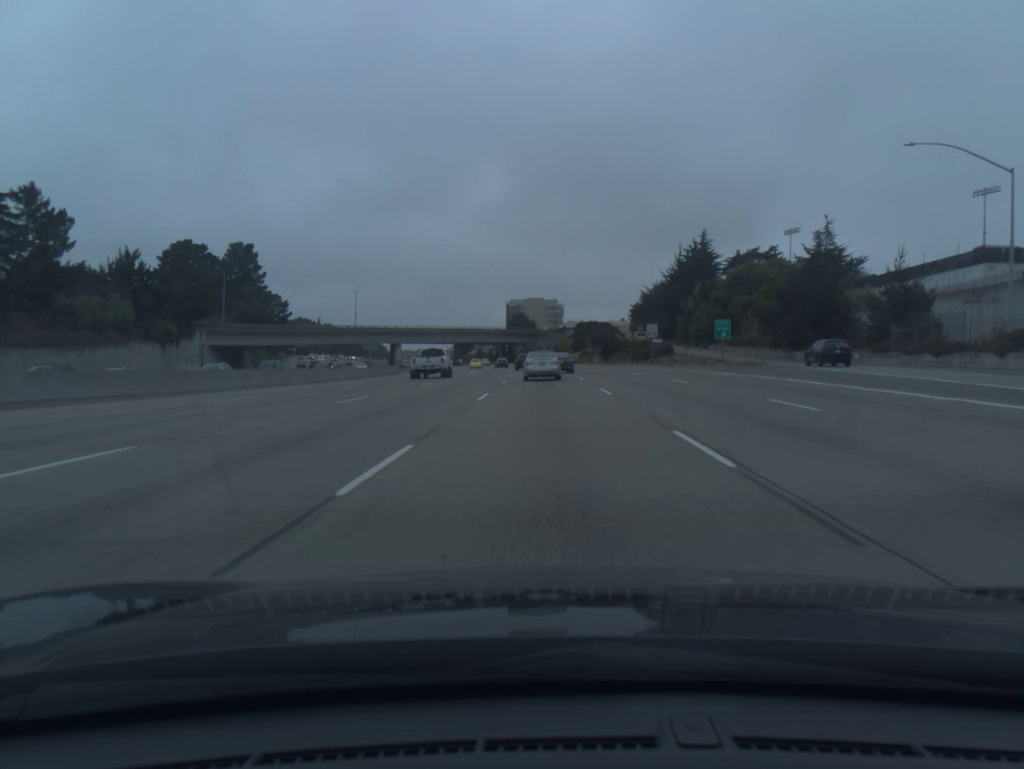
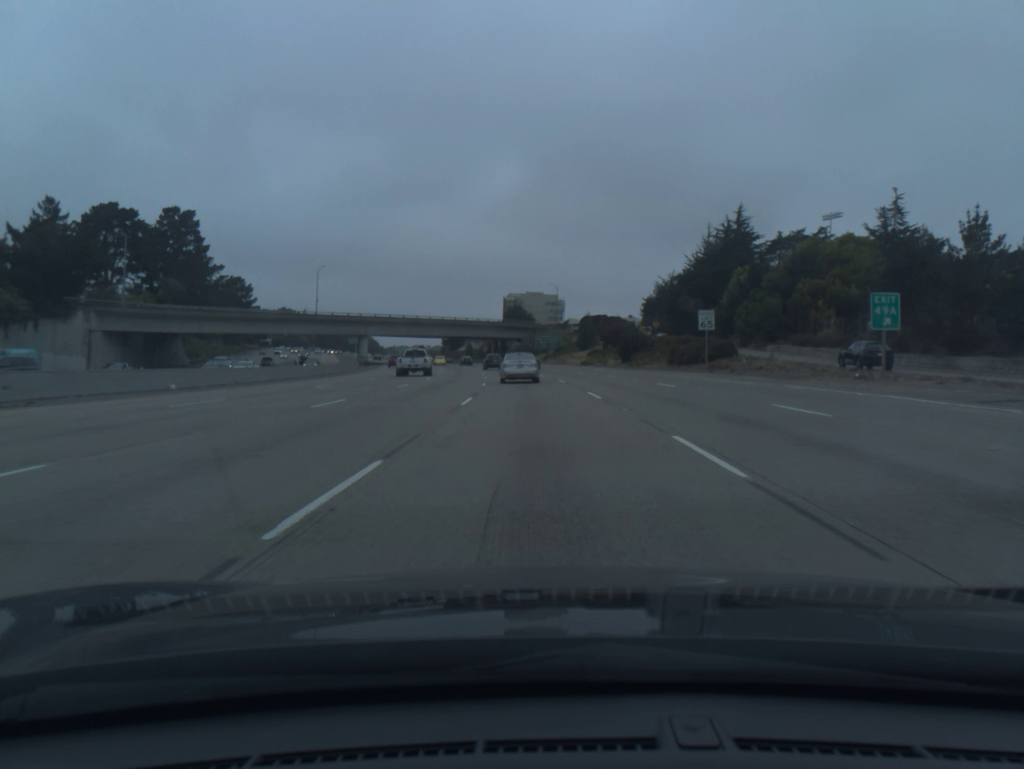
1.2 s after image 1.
(+0.1, +30.0) m; 0°
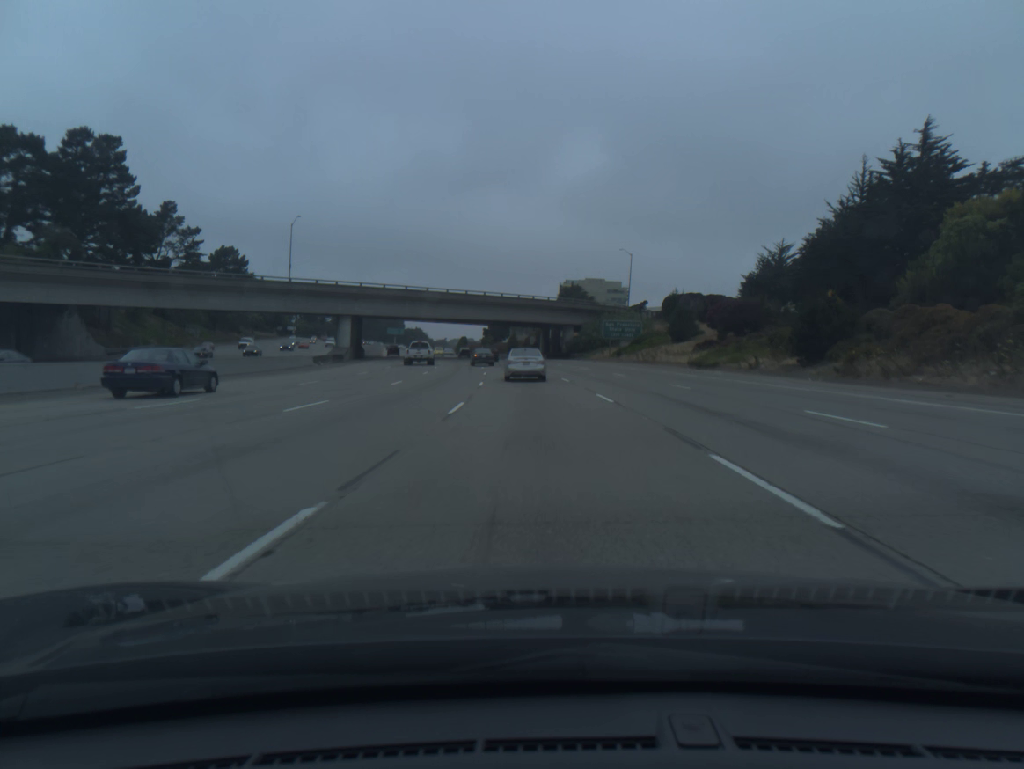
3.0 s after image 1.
(-1.4, +45.7) m; -4°
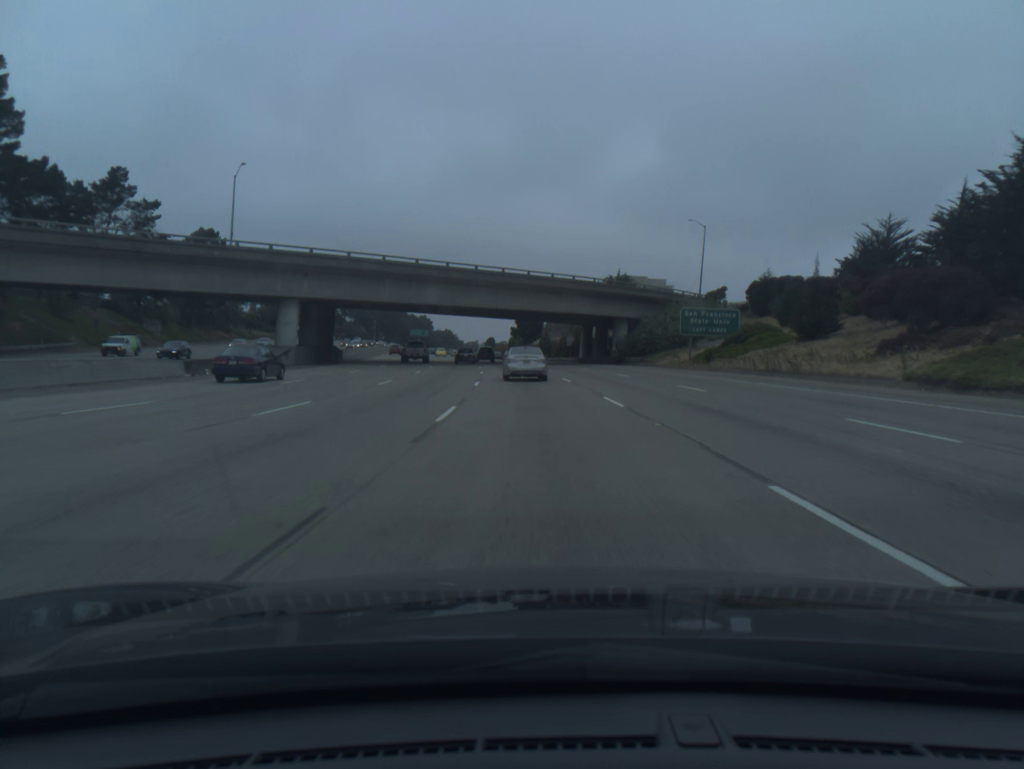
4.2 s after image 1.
(-0.8, +31.0) m; -3°
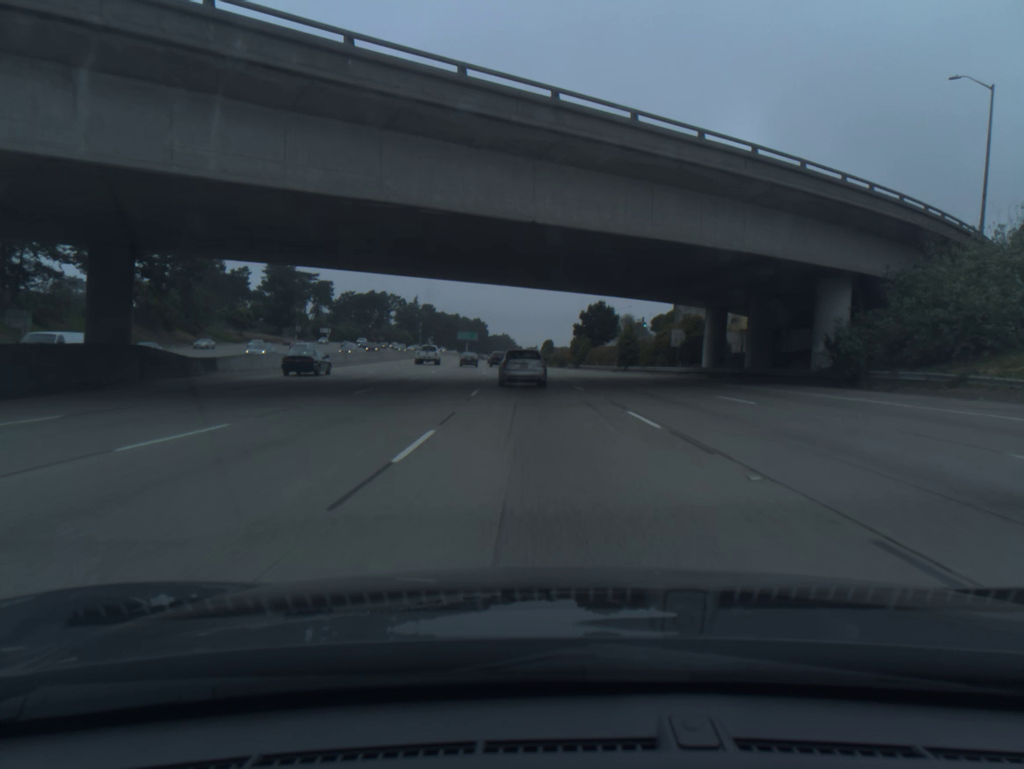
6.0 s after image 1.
(-1.9, +47.9) m; -4°
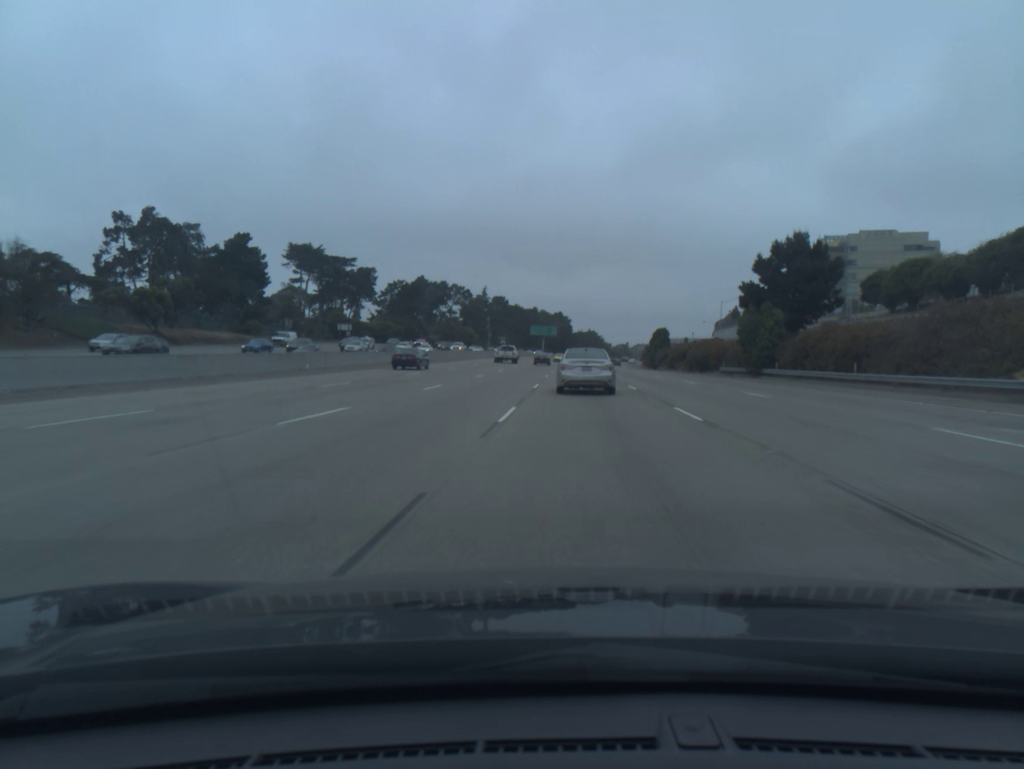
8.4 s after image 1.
(-3.3, +66.7) m; -6°
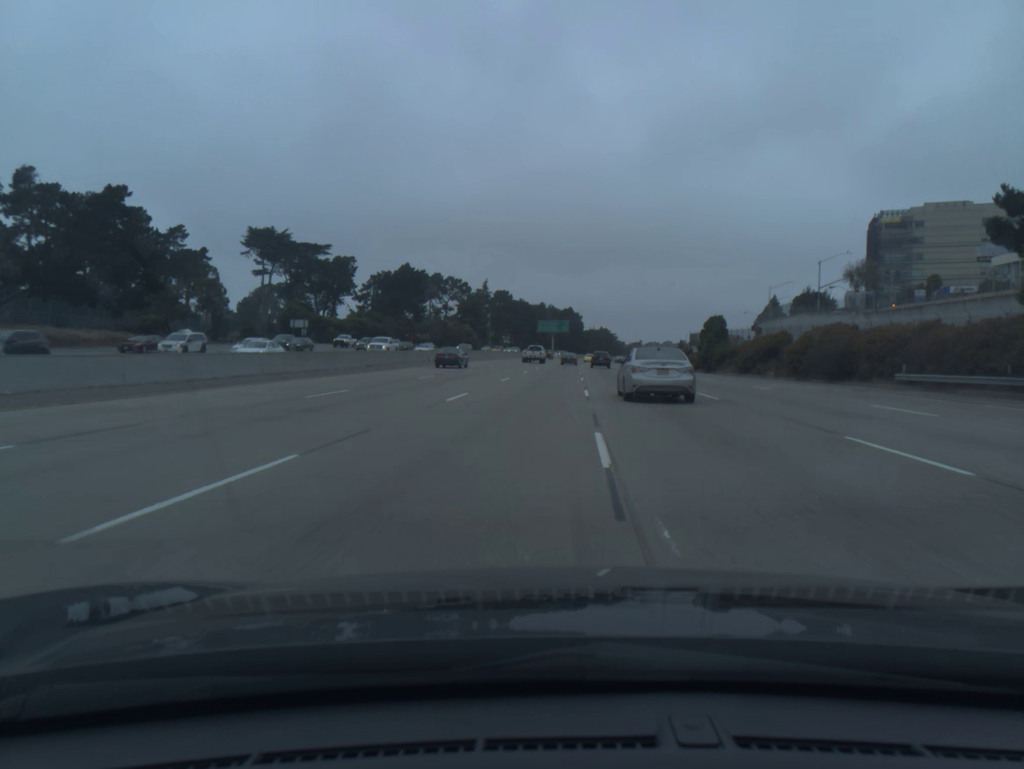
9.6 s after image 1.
(-0.4, +34.9) m; -1°
